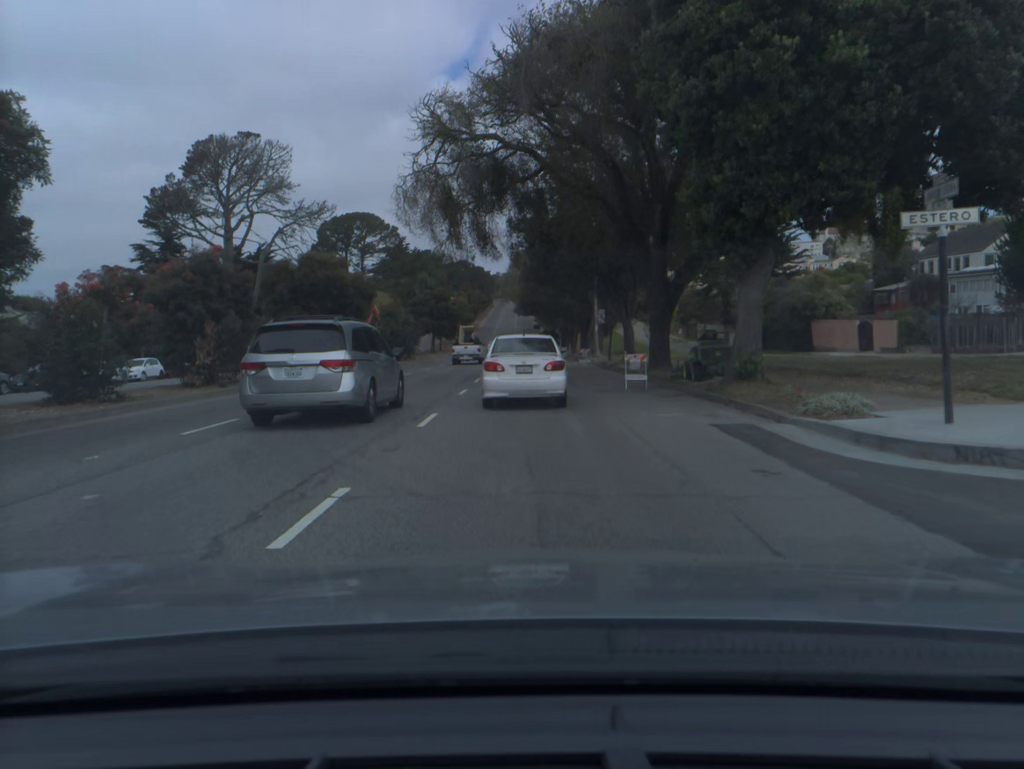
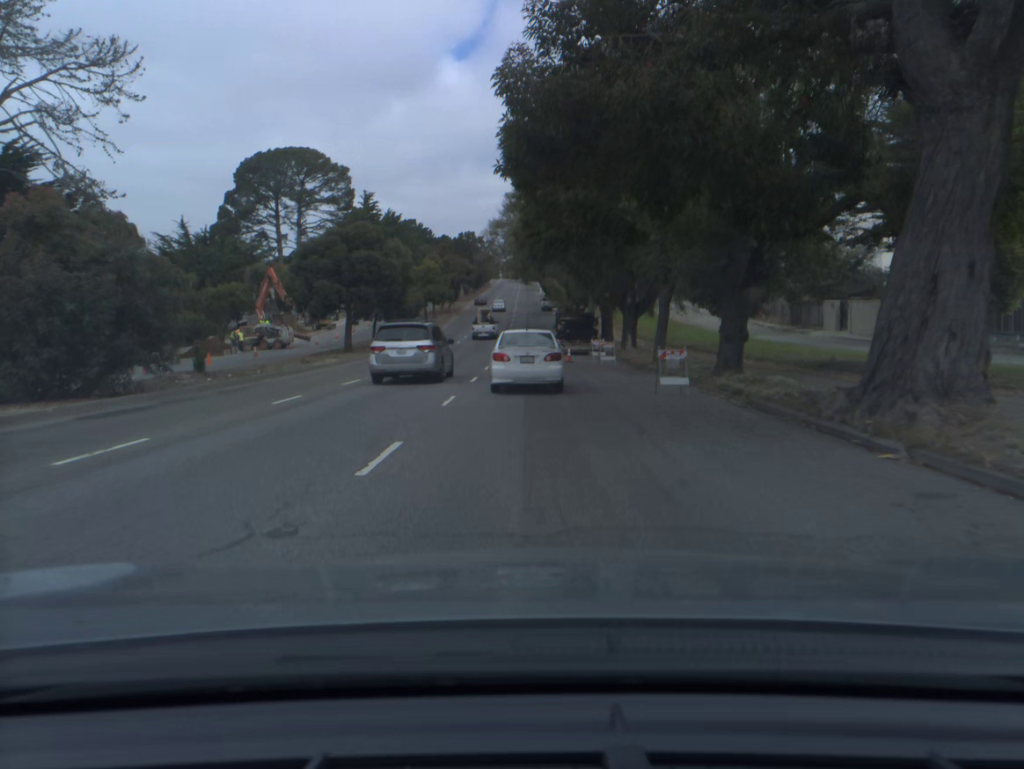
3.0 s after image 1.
(-0.1, +47.4) m; 0°
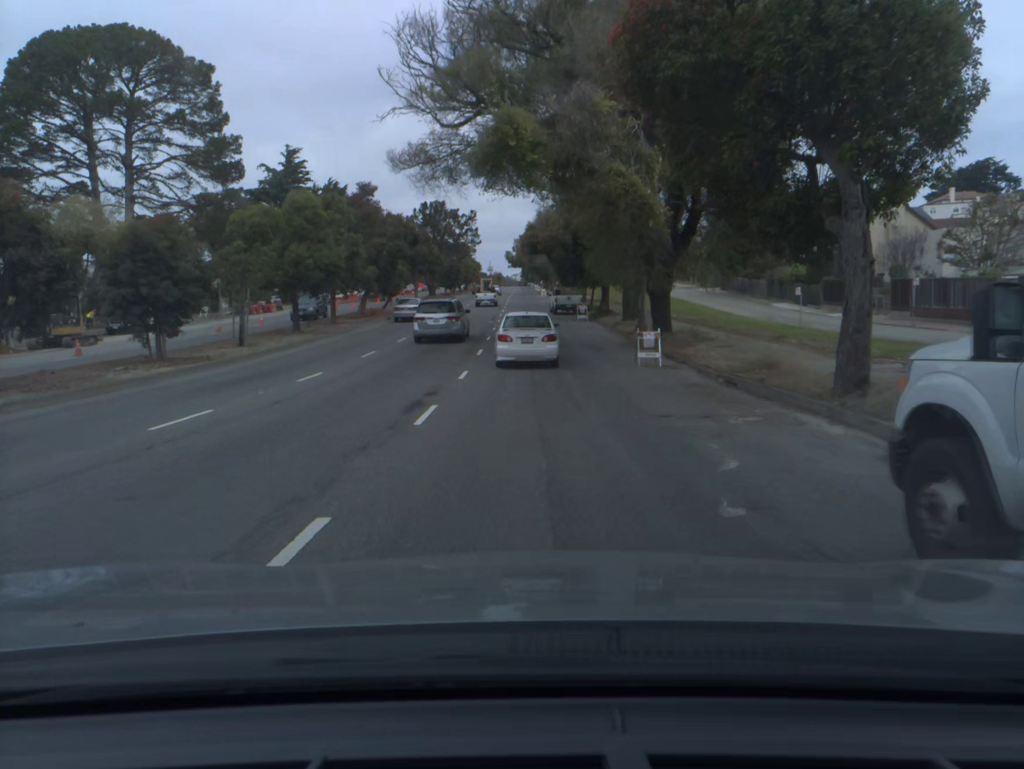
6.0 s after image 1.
(-0.3, +48.2) m; 0°
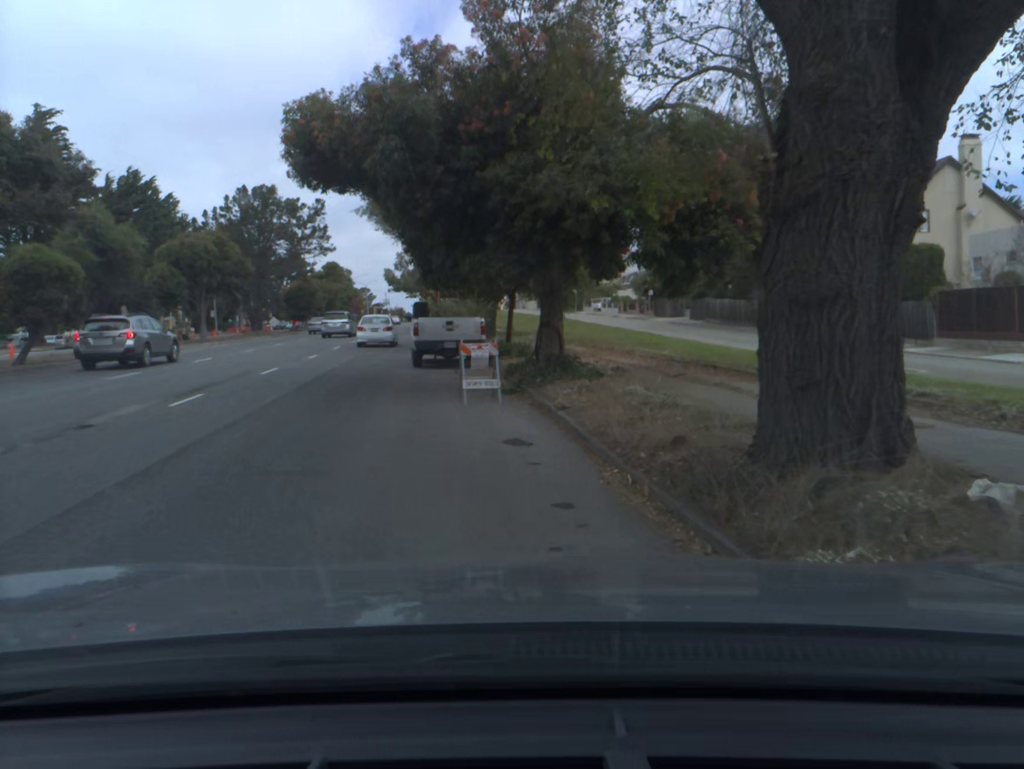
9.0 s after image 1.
(+2.6, +34.1) m; +5°
